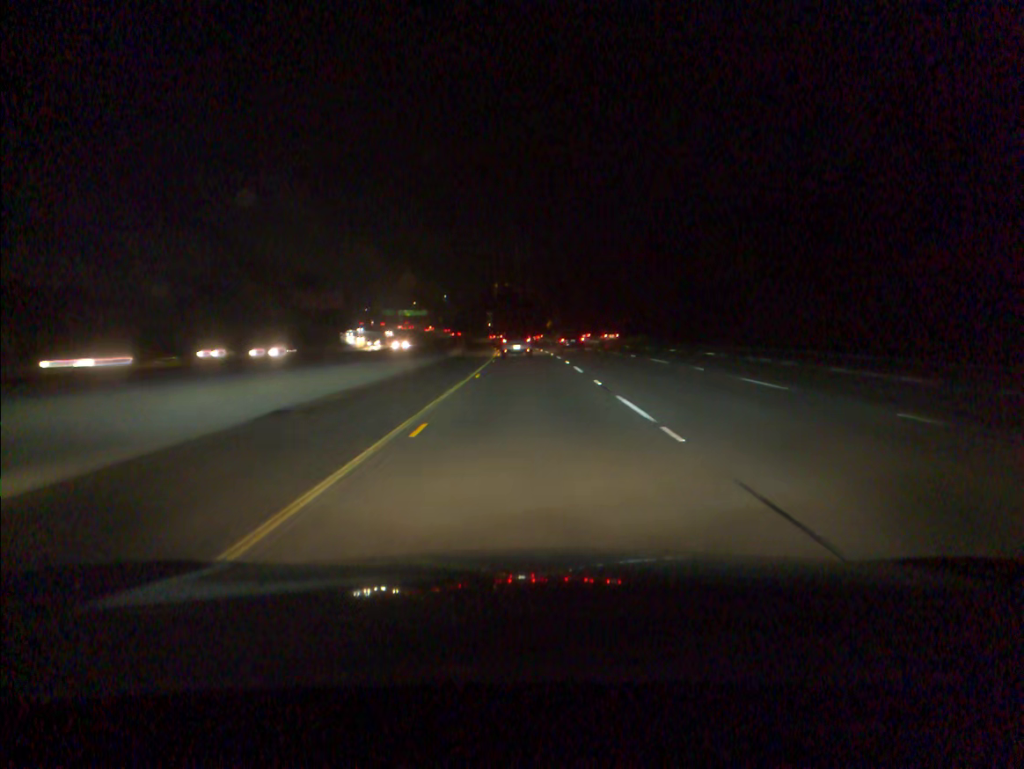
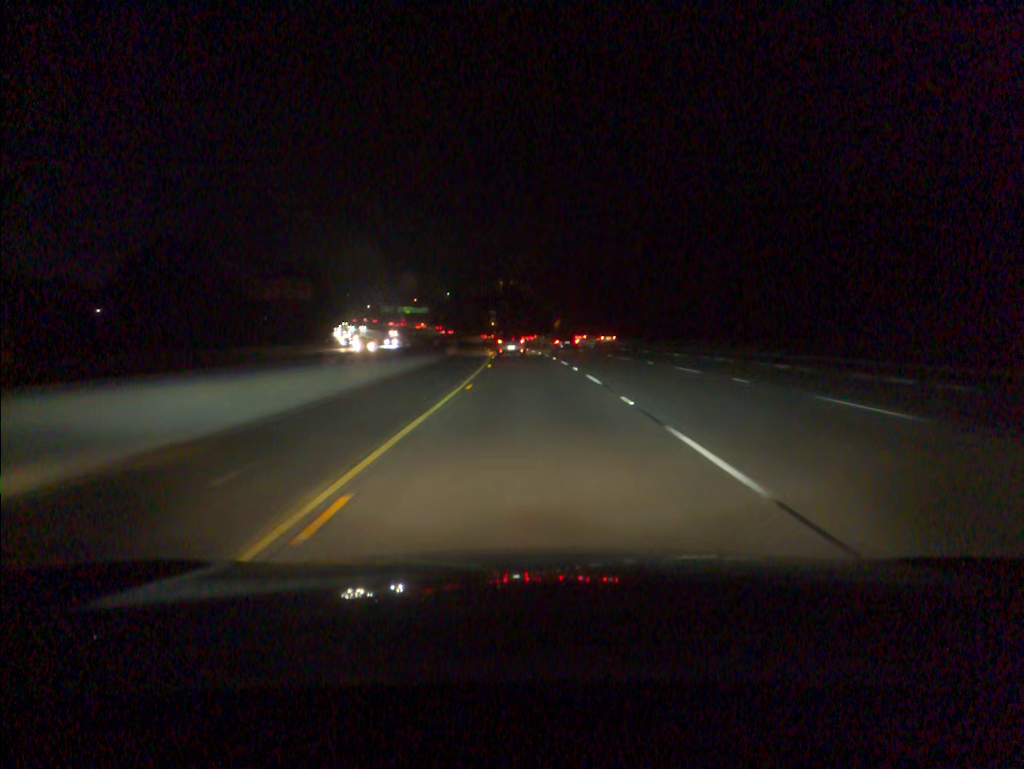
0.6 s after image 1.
(-0.1, +19.9) m; 0°
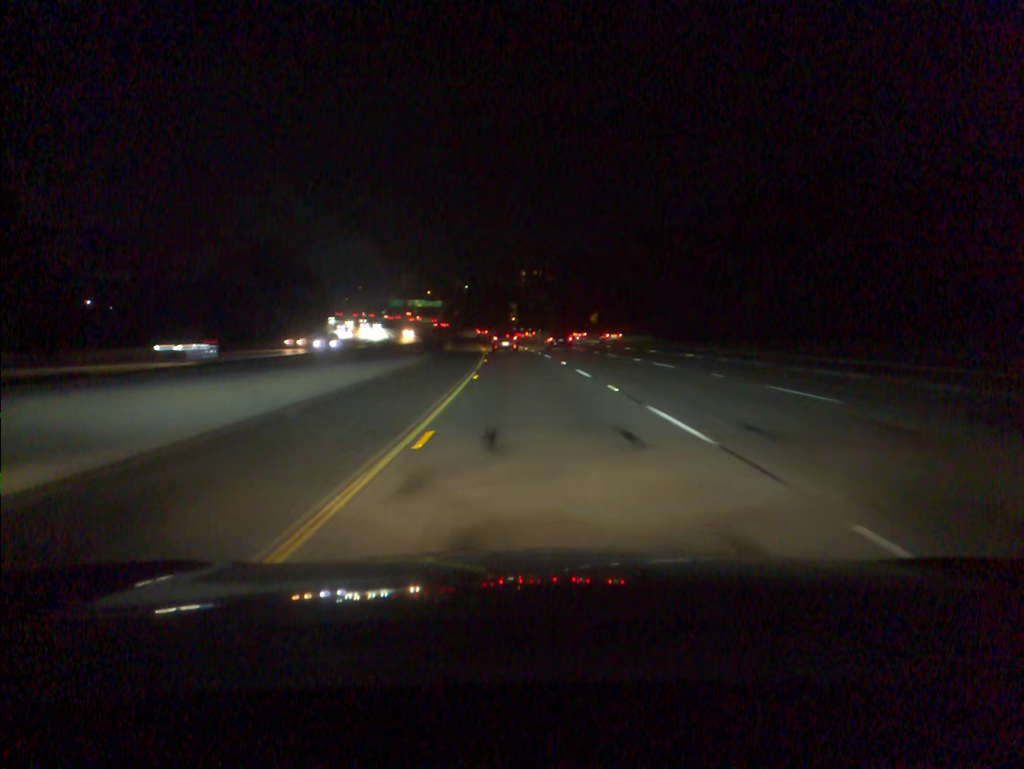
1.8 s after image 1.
(-0.4, +39.8) m; -2°
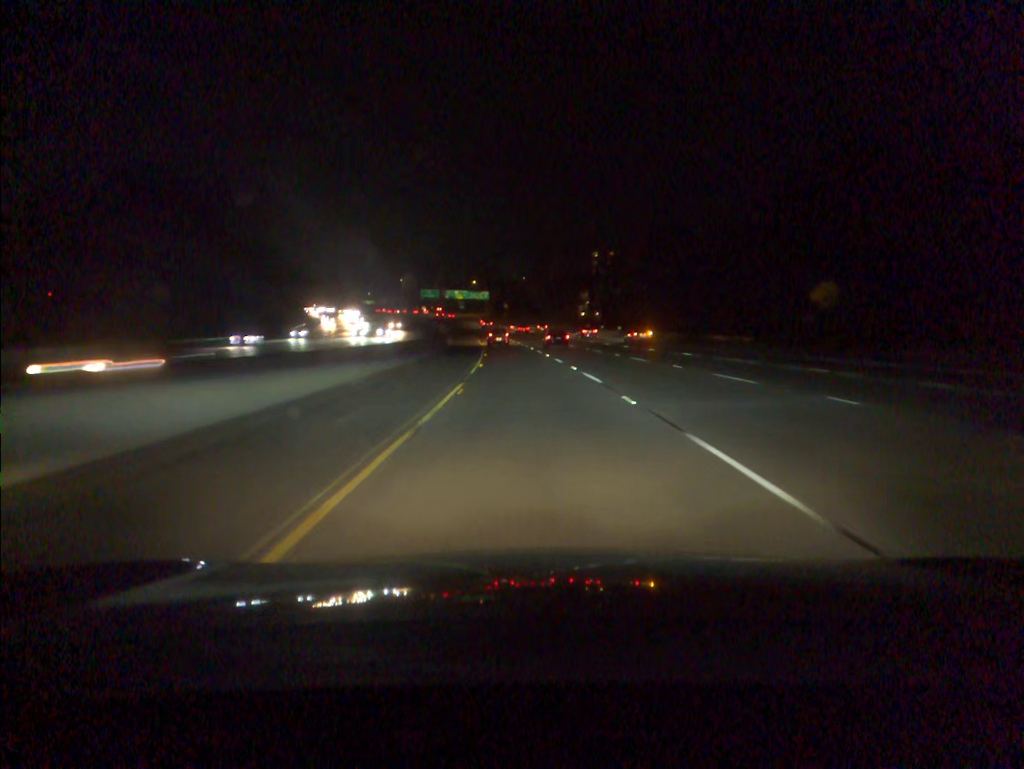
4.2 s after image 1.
(-3.1, +79.8) m; -5°
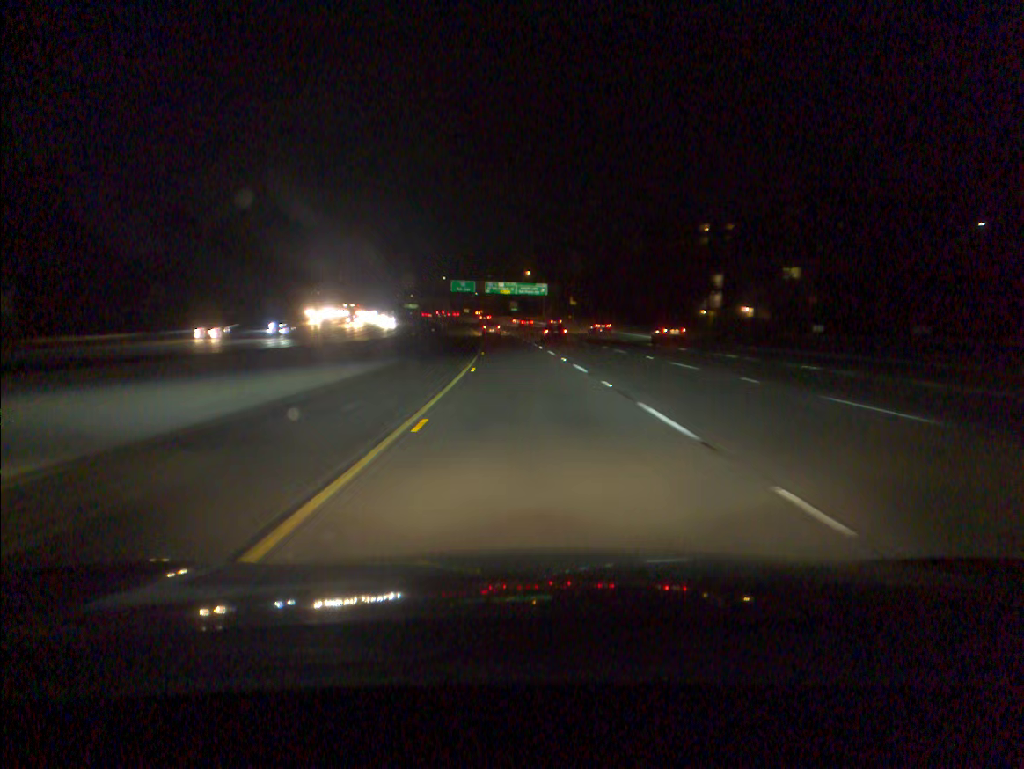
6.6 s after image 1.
(-3.1, +79.6) m; -4°
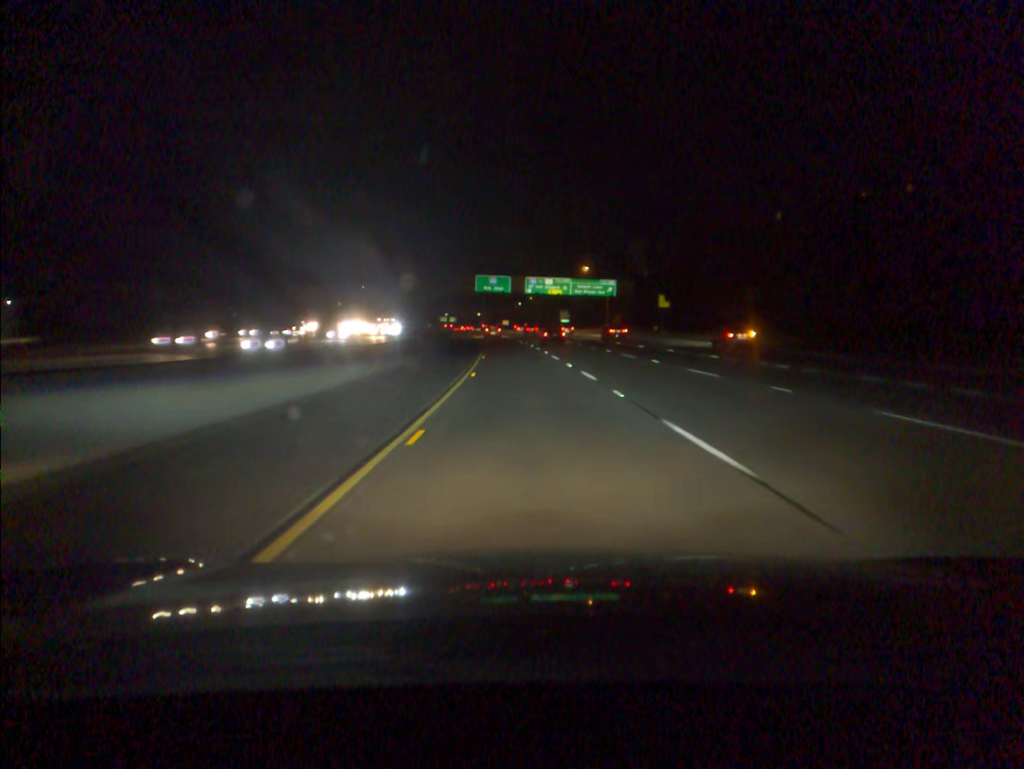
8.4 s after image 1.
(-1.9, +59.2) m; -4°
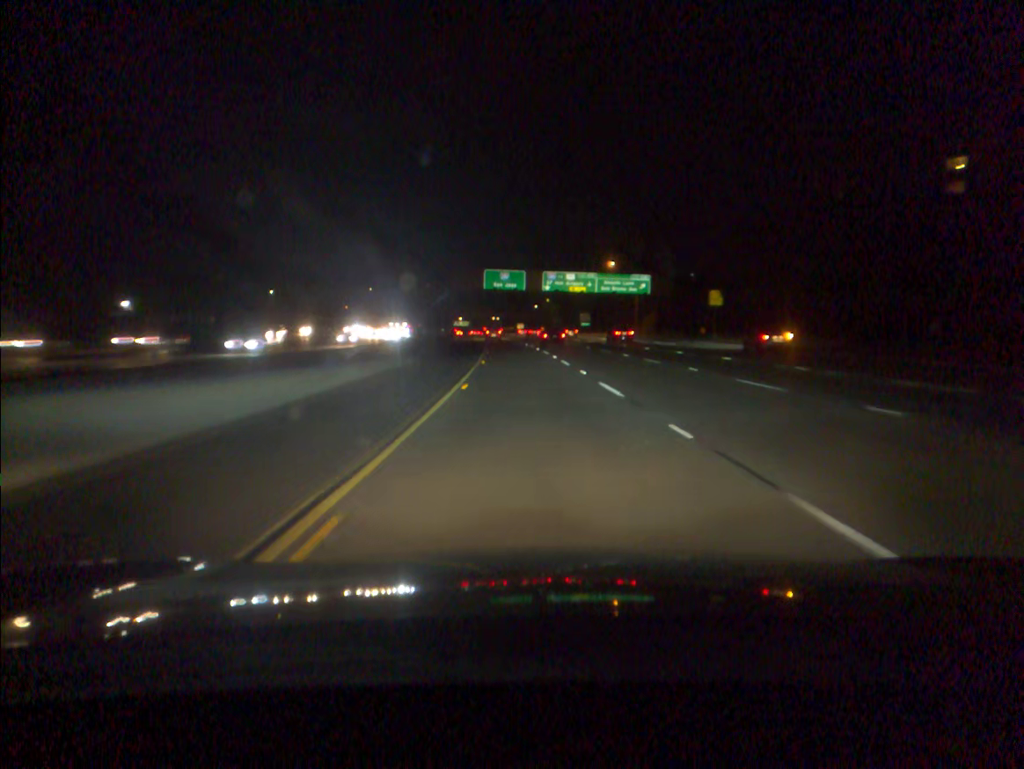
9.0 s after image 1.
(-0.2, +19.7) m; -1°
